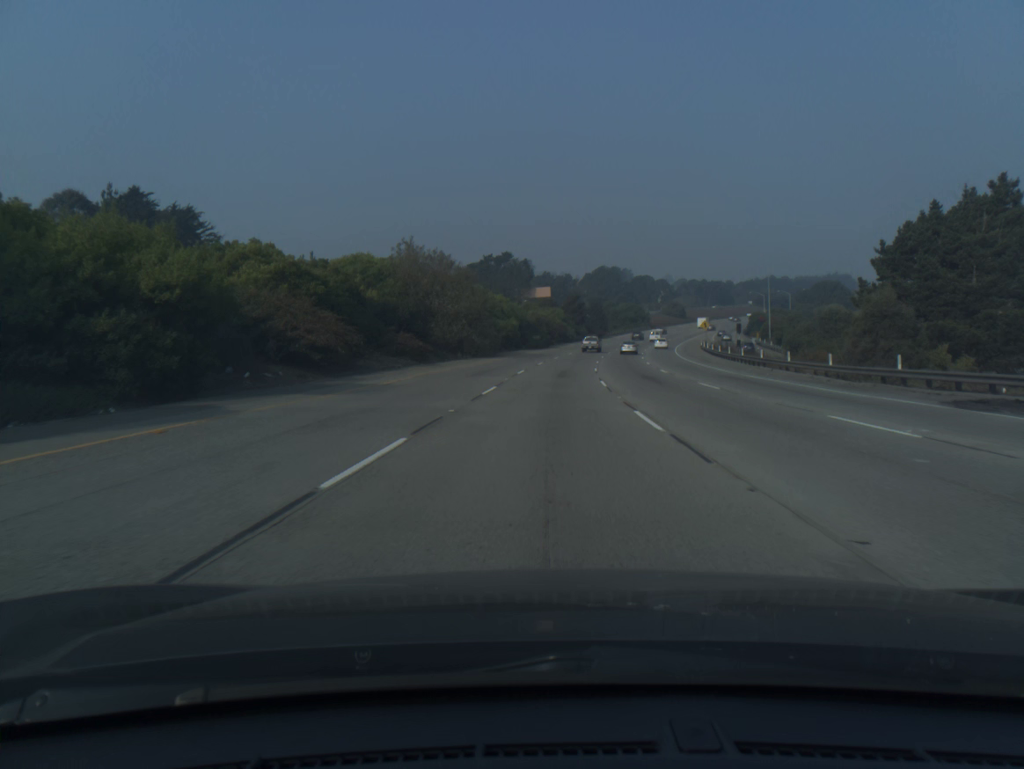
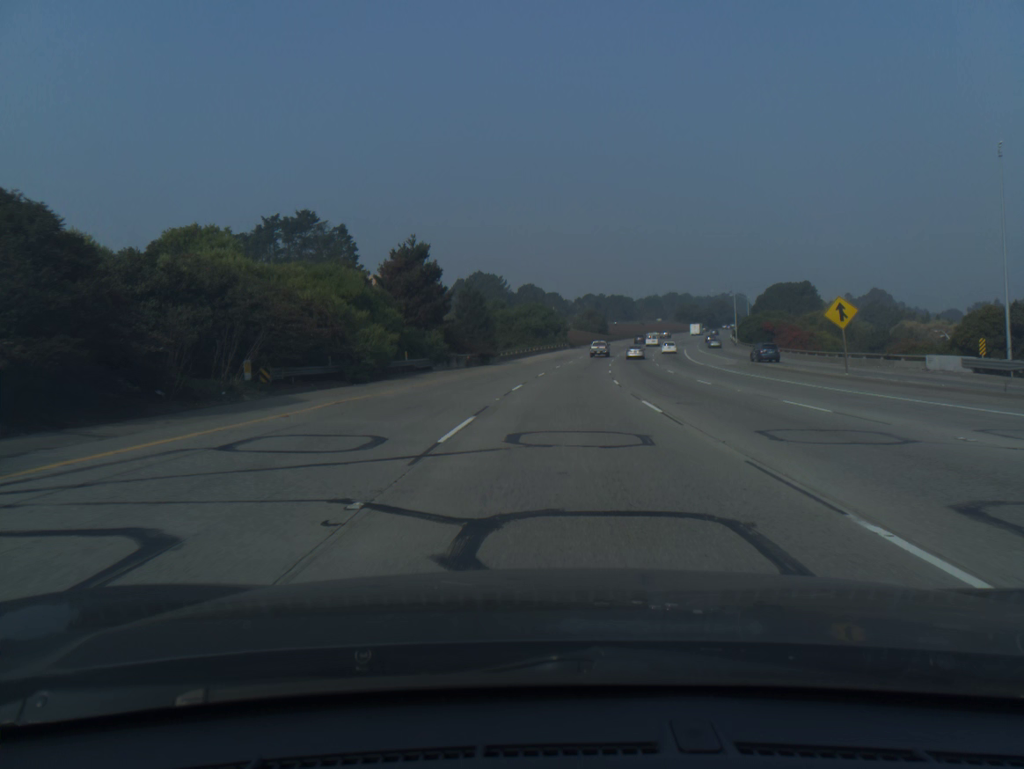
(+6.6, +97.6) m; +9°
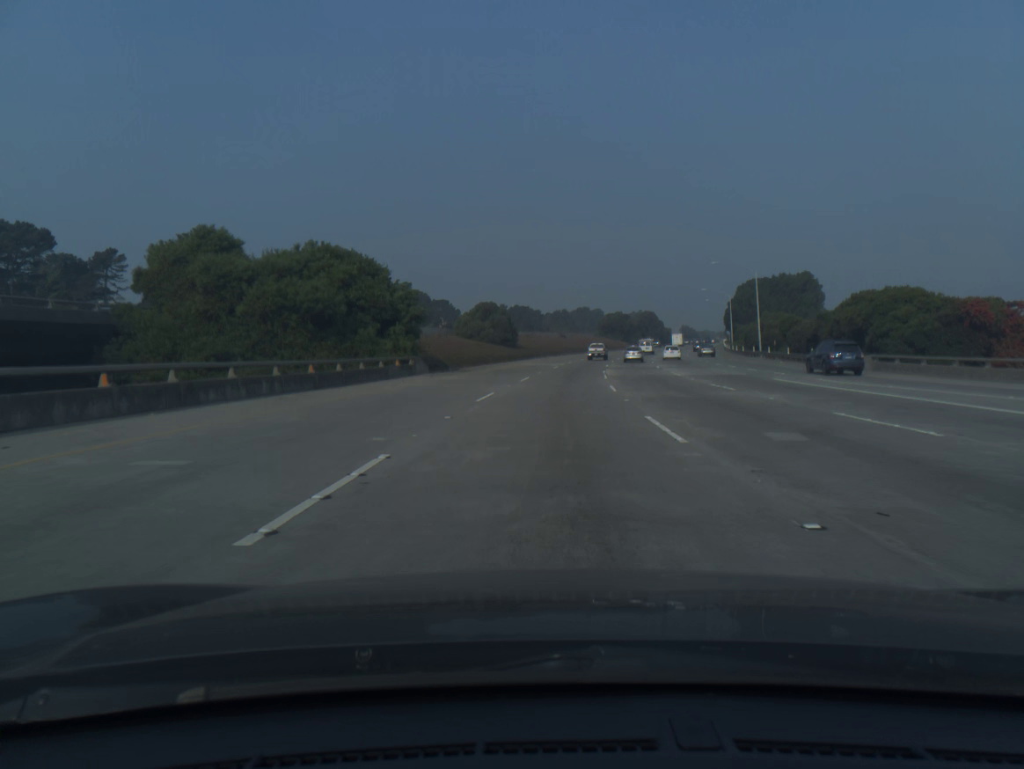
(+5.2, +77.5) m; +7°
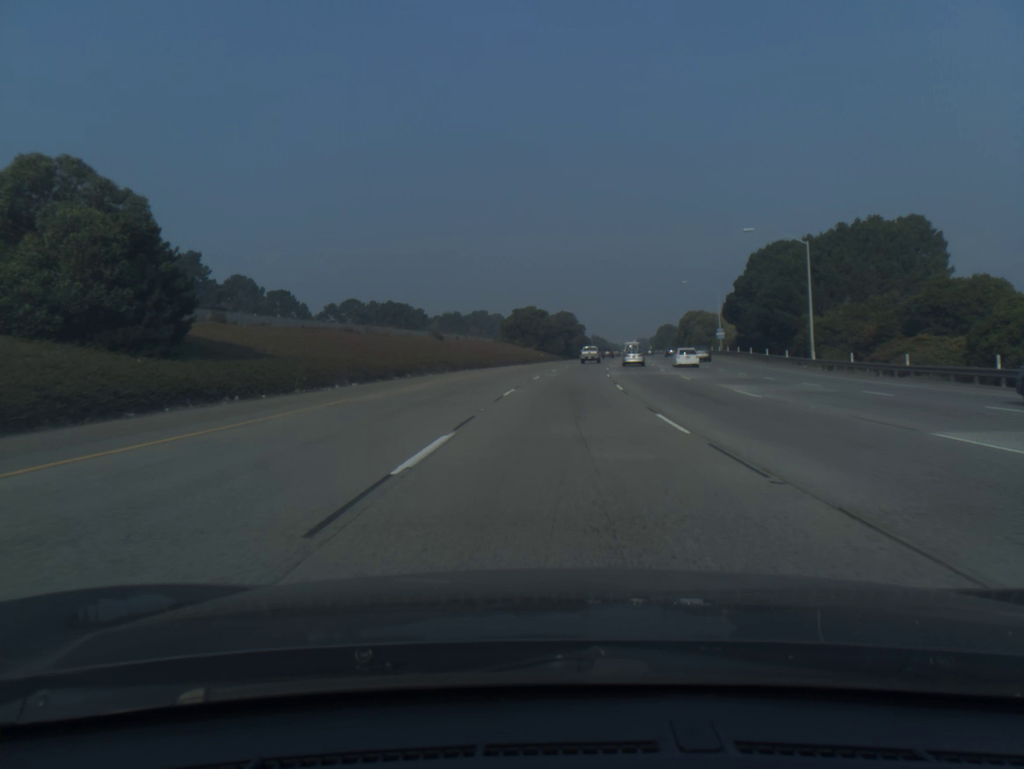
(+4.6, +76.6) m; +7°
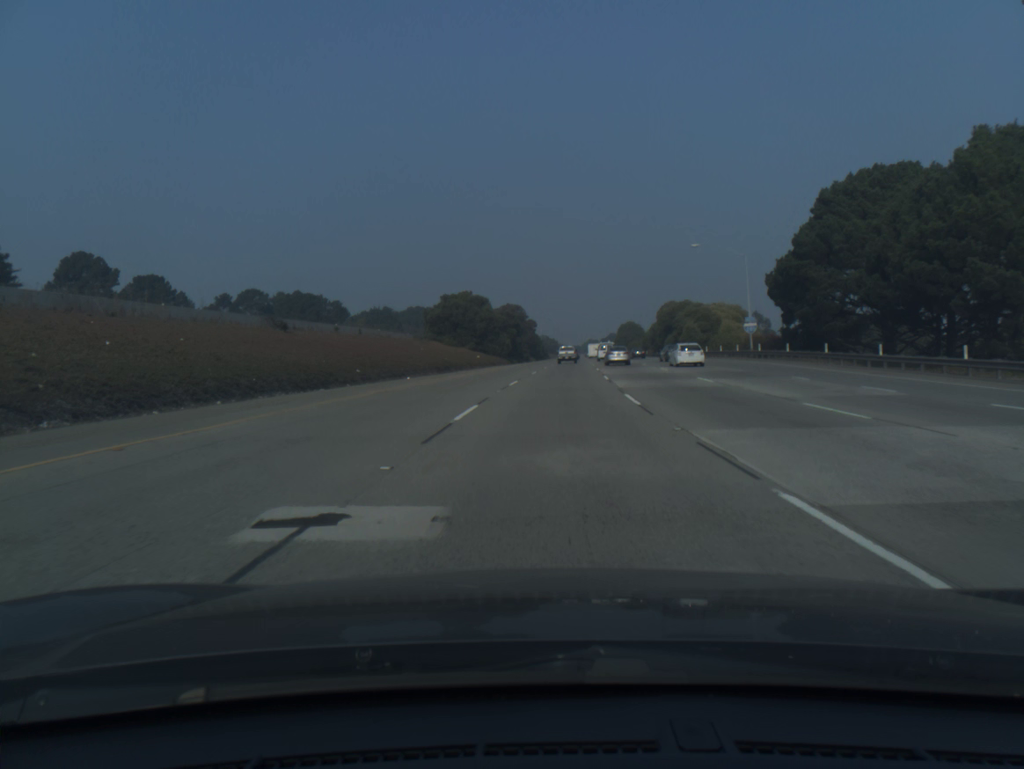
(+1.3, +38.3) m; +4°
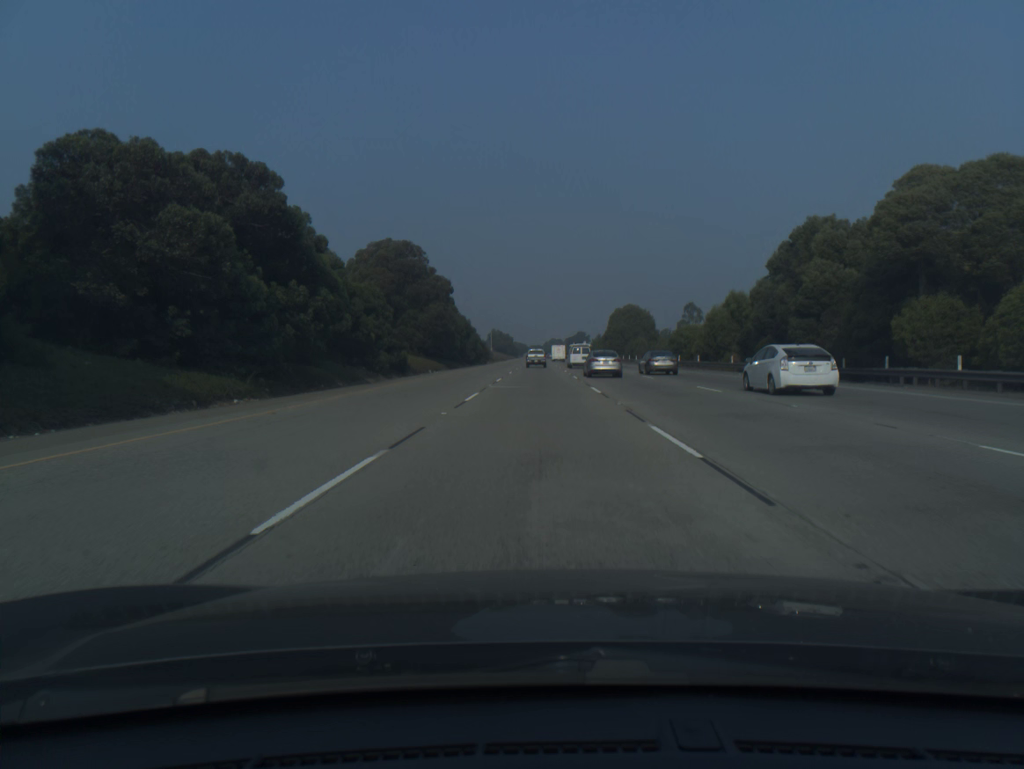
(+4.1, +95.8) m; +3°
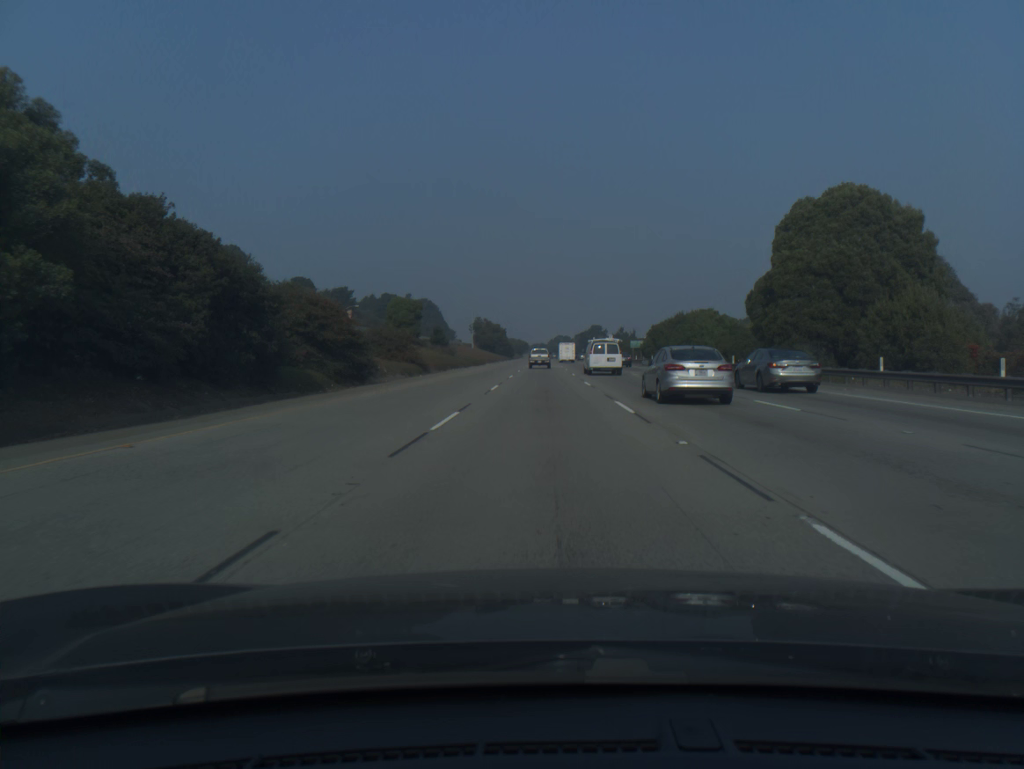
(-0.5, +94.9) m; 0°
